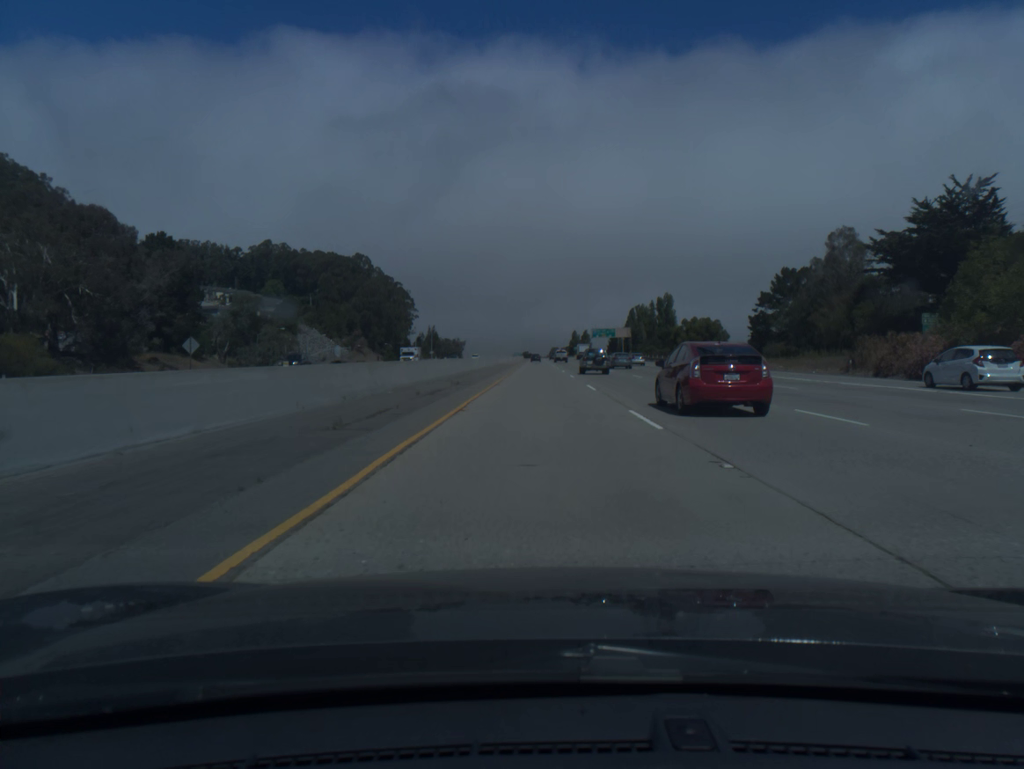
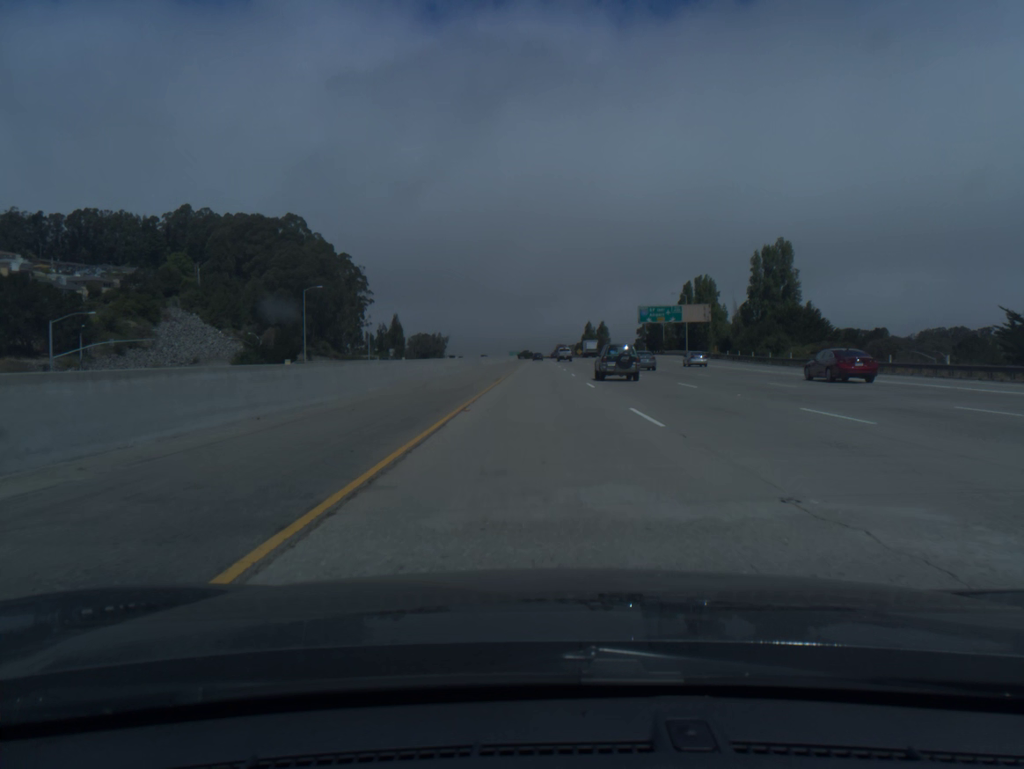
(-0.2, +102.4) m; 0°
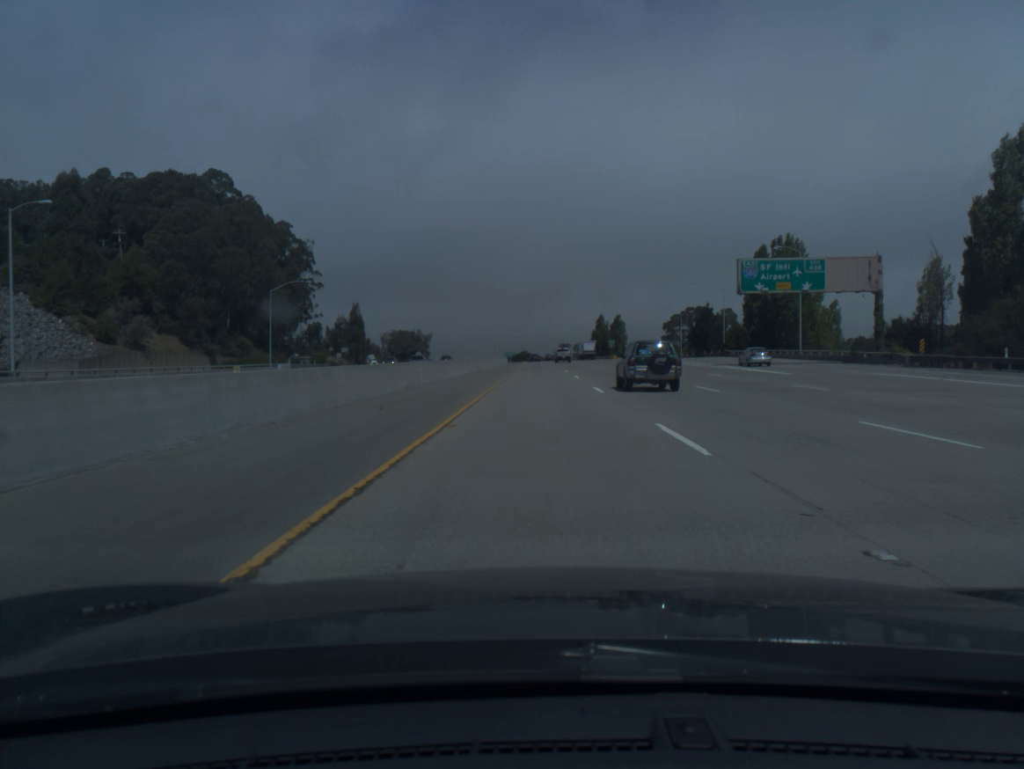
(0.0, +61.5) m; 0°
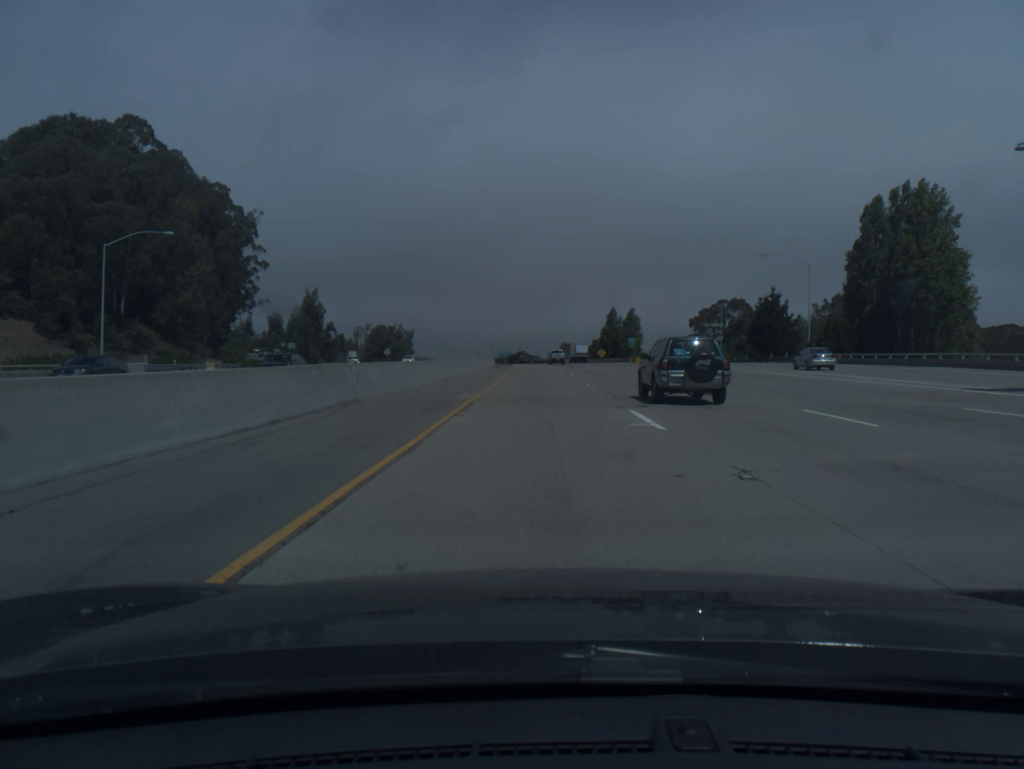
(0.0, +41.0) m; 0°
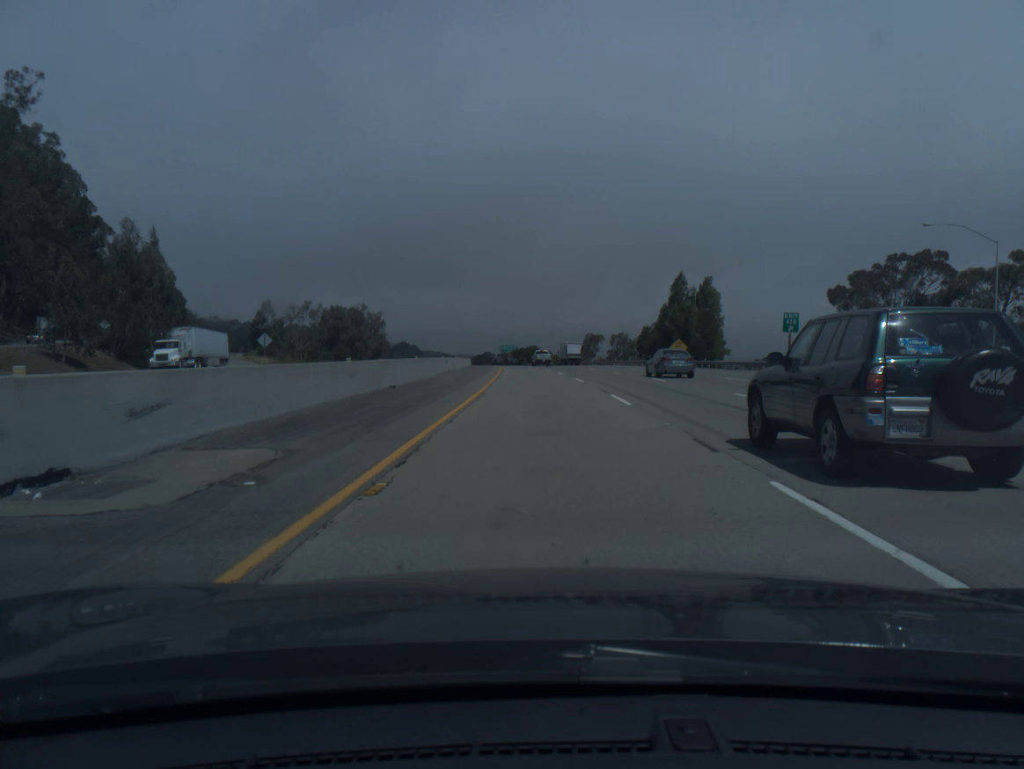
(-0.4, +82.0) m; -1°
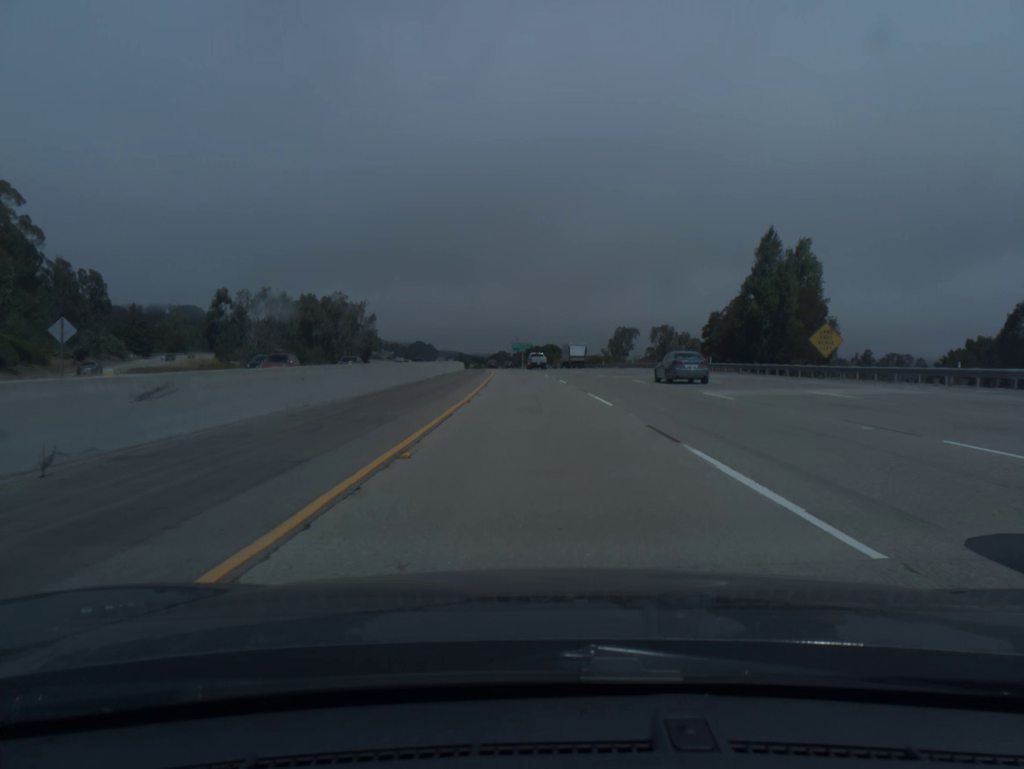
(-0.4, +41.0) m; -1°
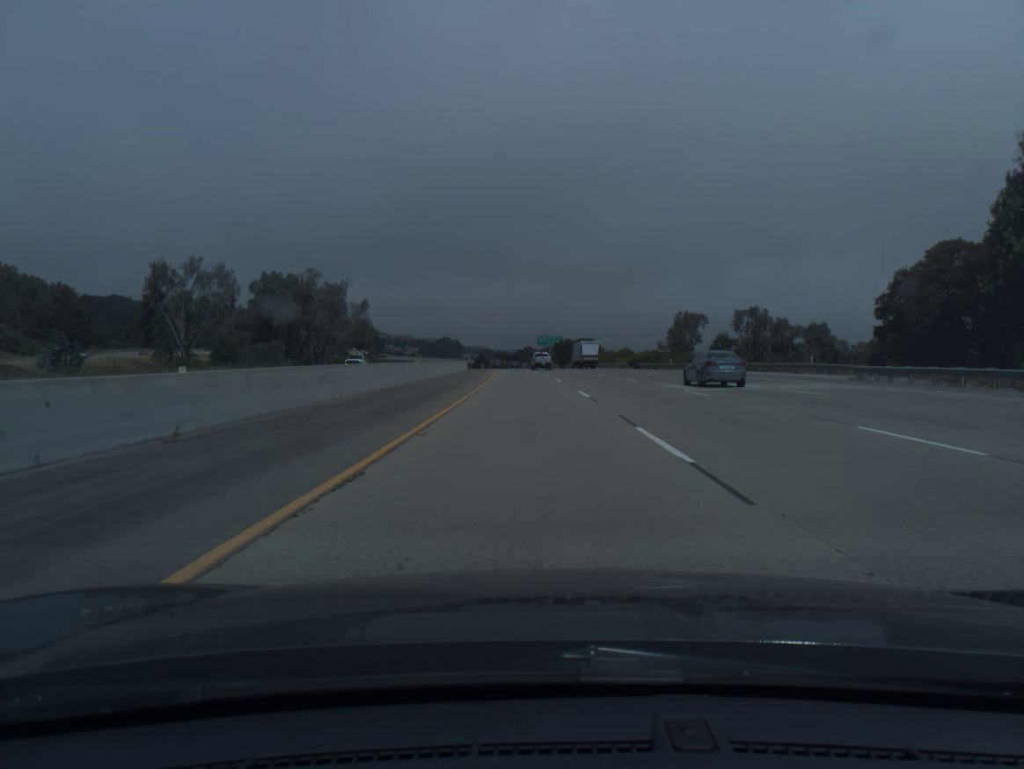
(-0.7, +41.1) m; -2°
